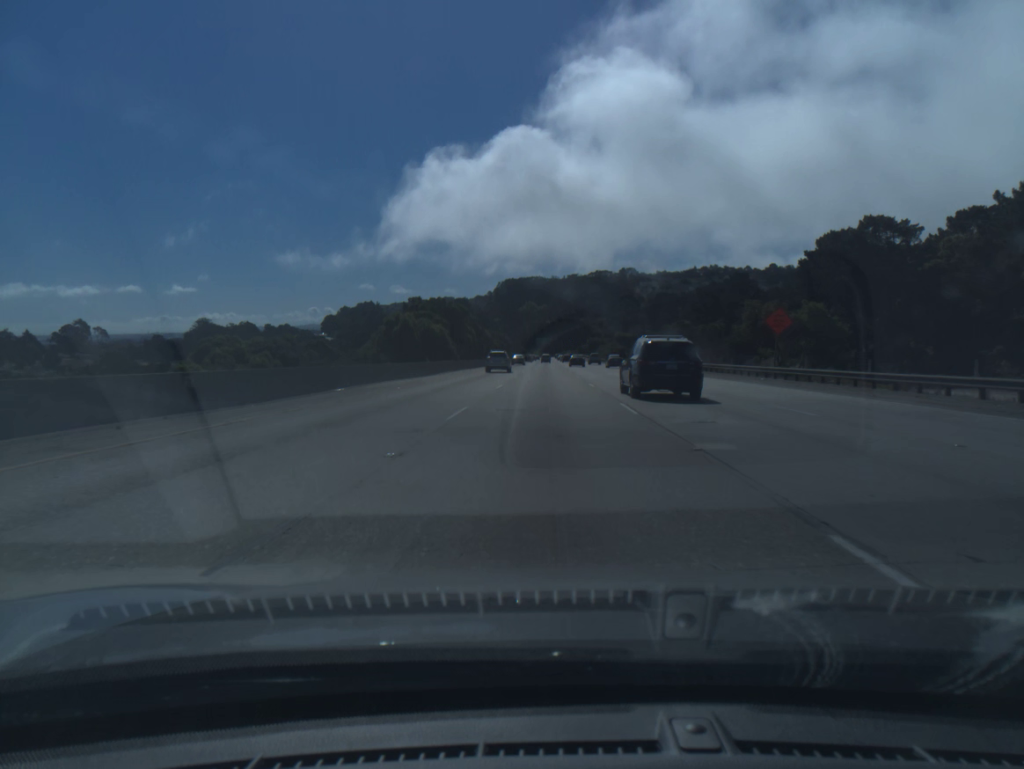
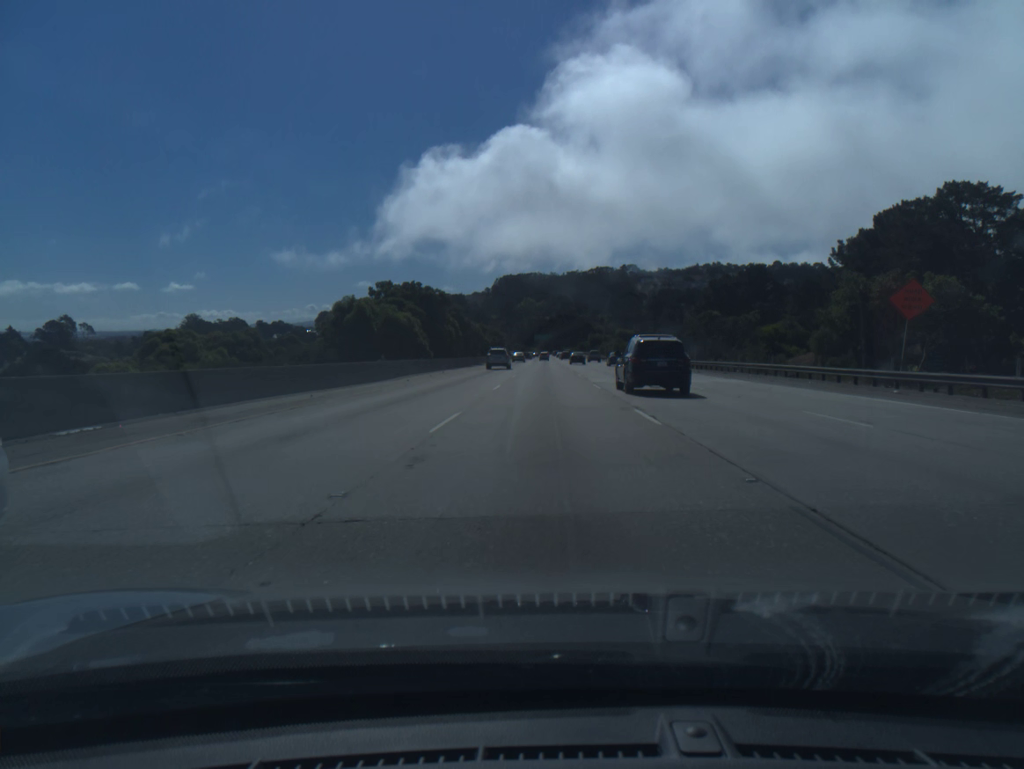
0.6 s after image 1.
(0.0, +17.2) m; 0°
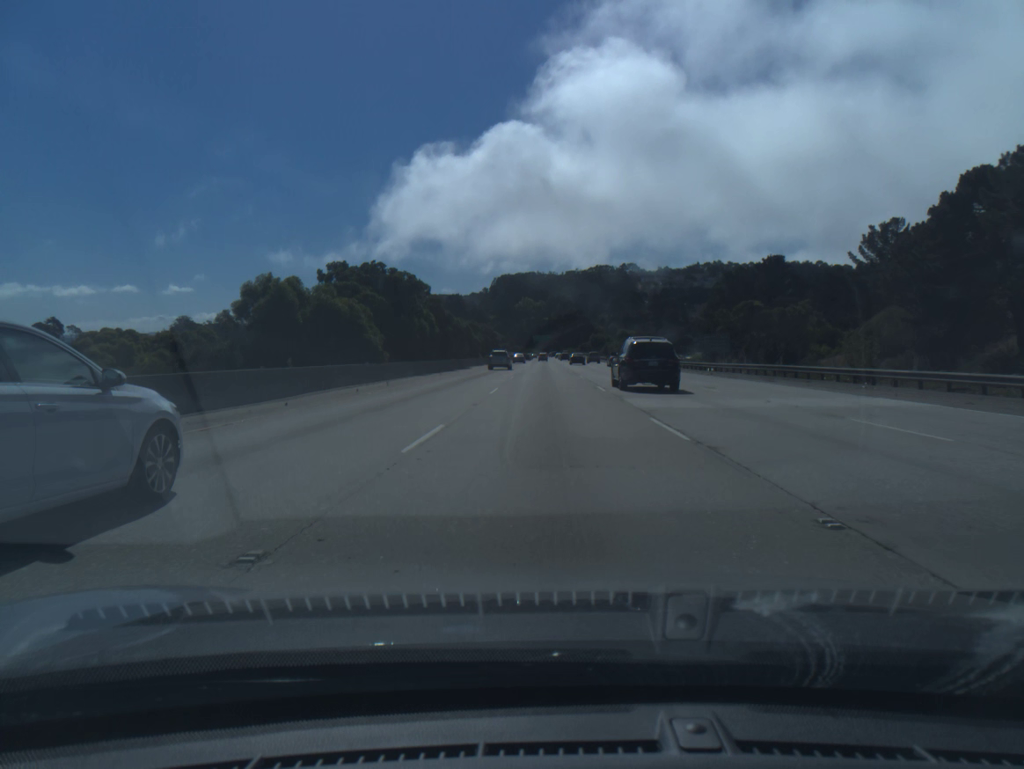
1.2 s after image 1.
(0.0, +17.2) m; 0°
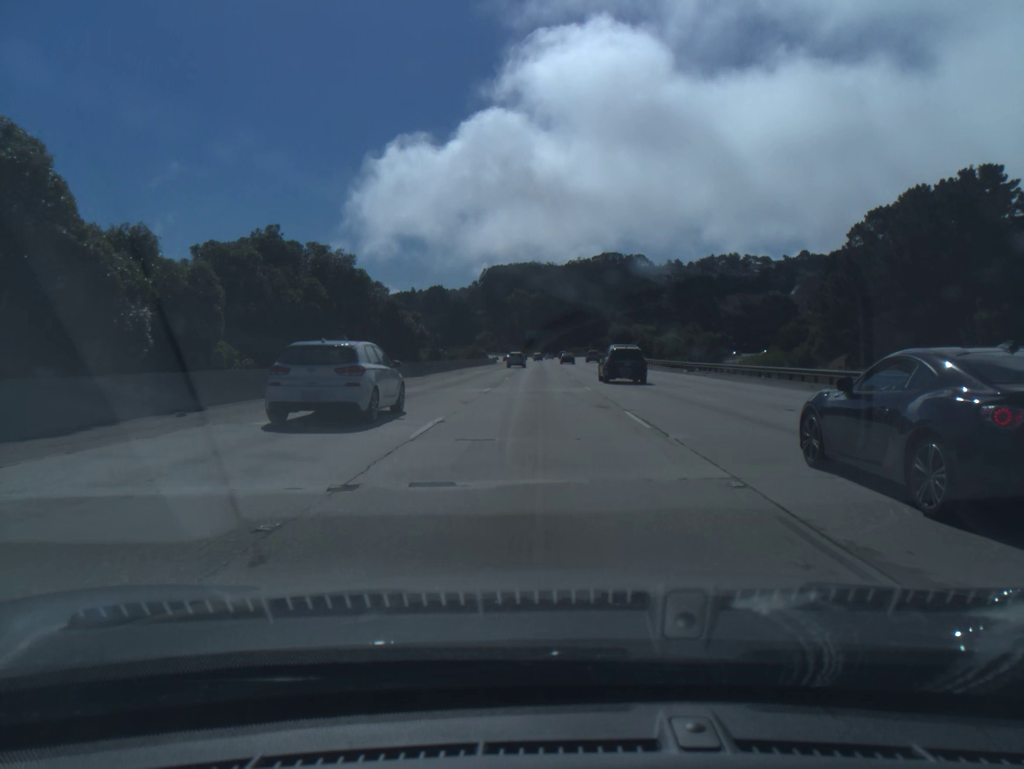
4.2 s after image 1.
(+0.3, +85.8) m; 0°
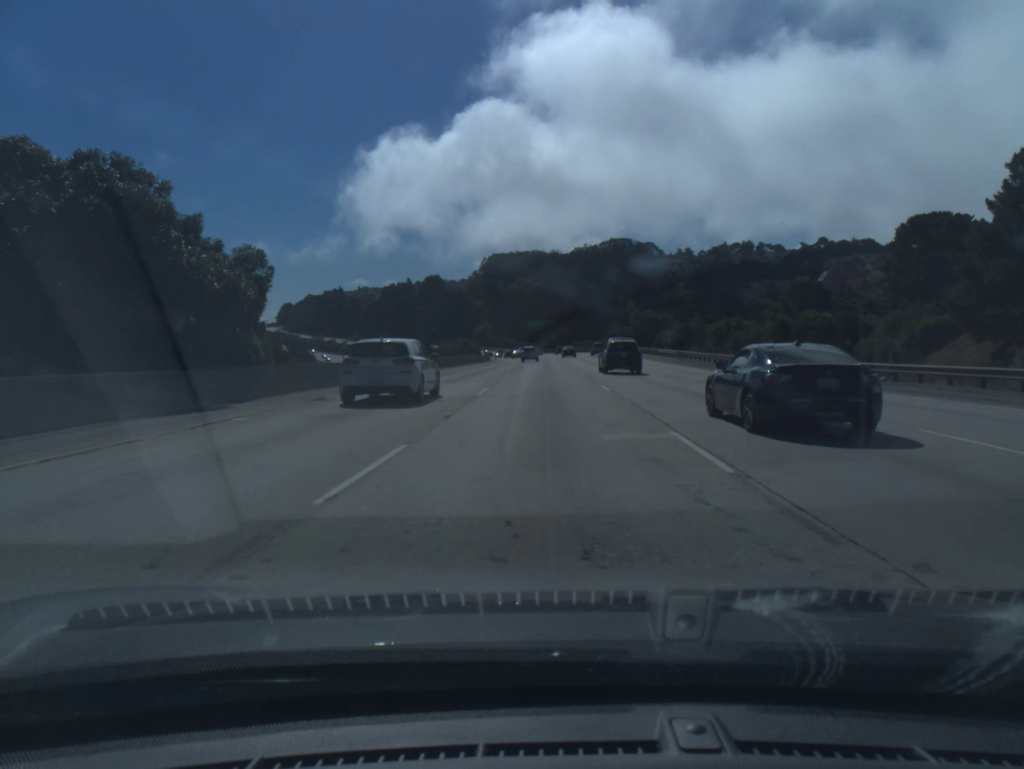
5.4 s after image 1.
(-0.1, +34.3) m; 0°
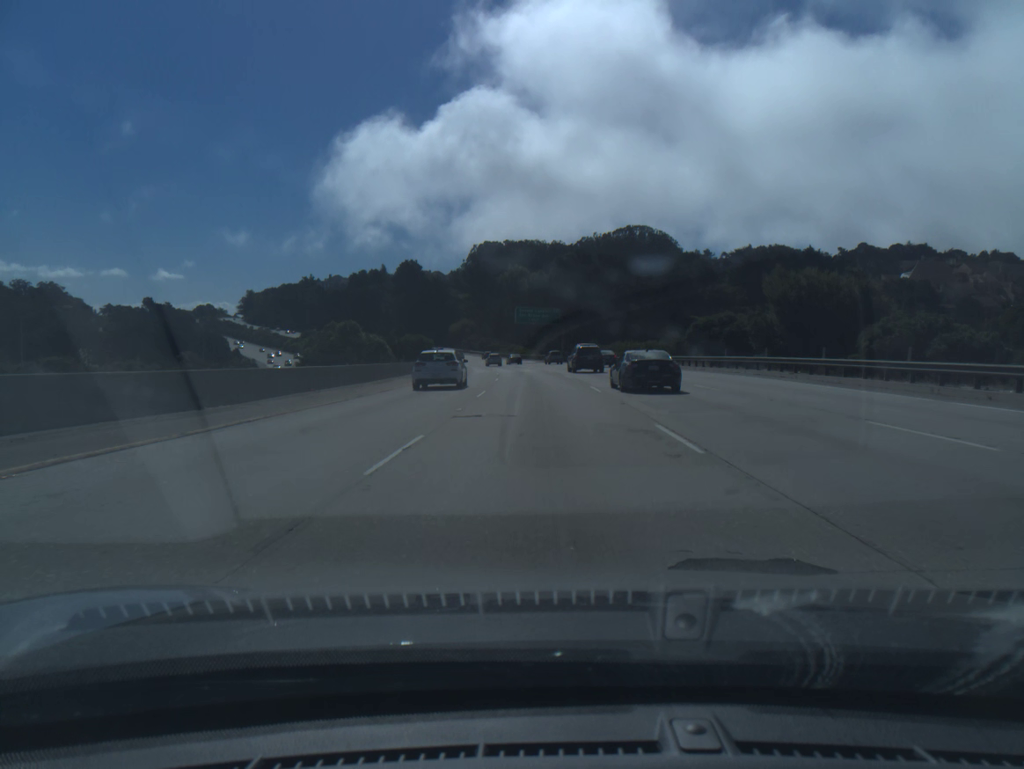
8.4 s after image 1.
(+0.1, +85.9) m; 0°
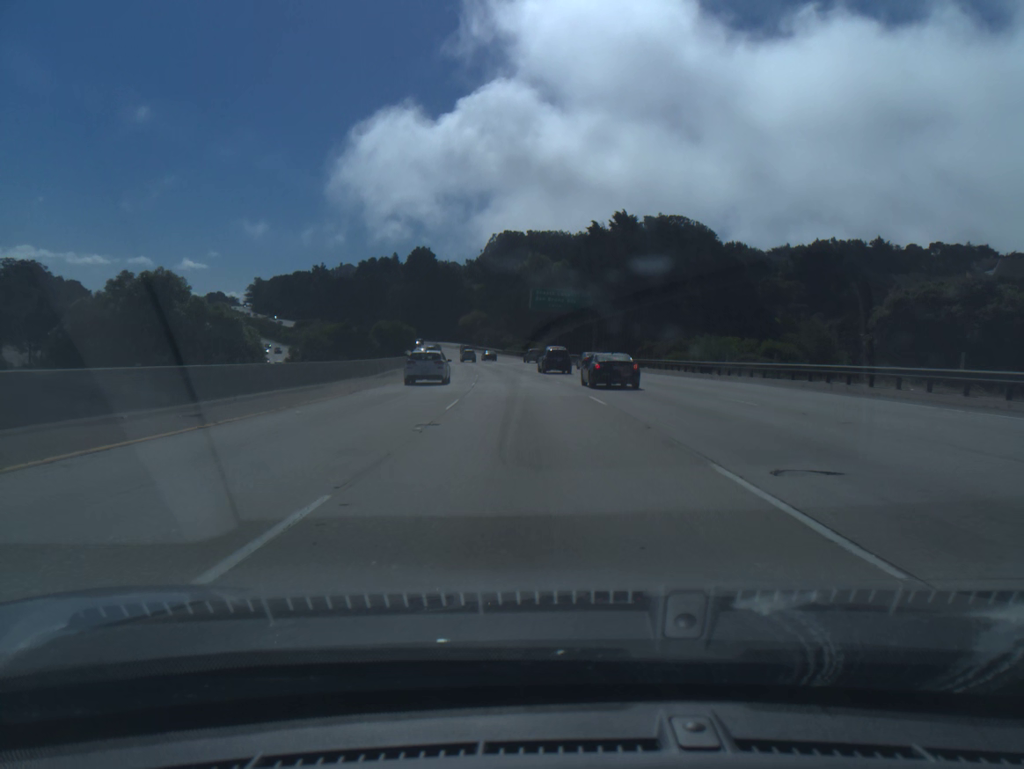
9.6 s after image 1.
(-0.3, +34.3) m; -1°
